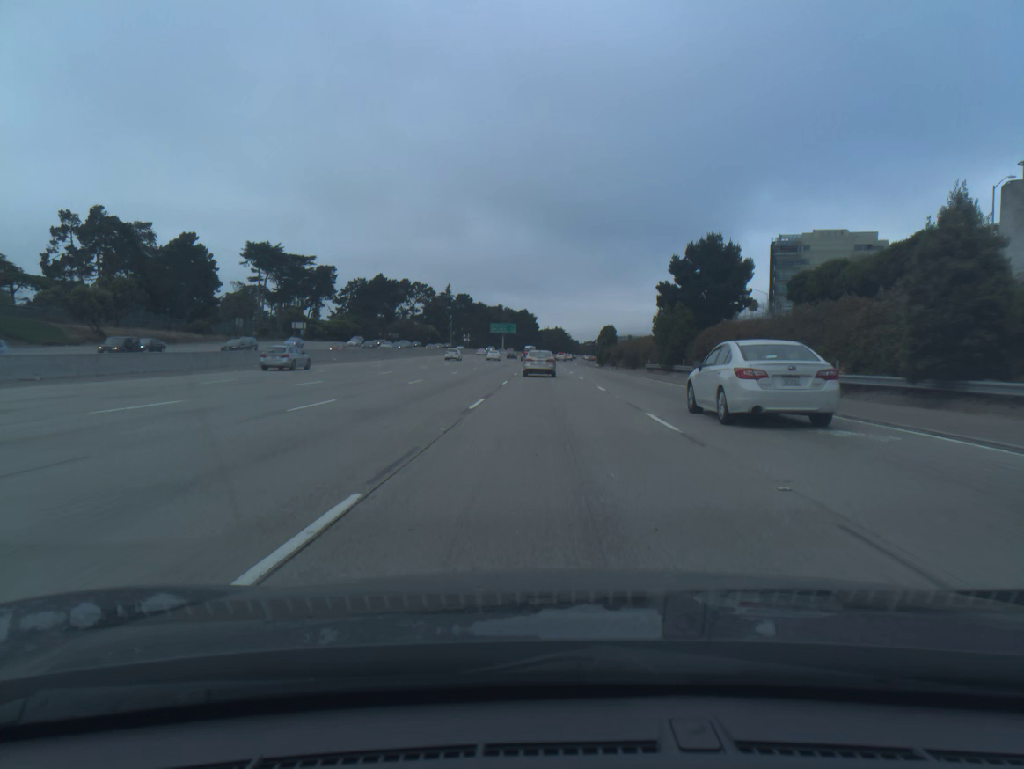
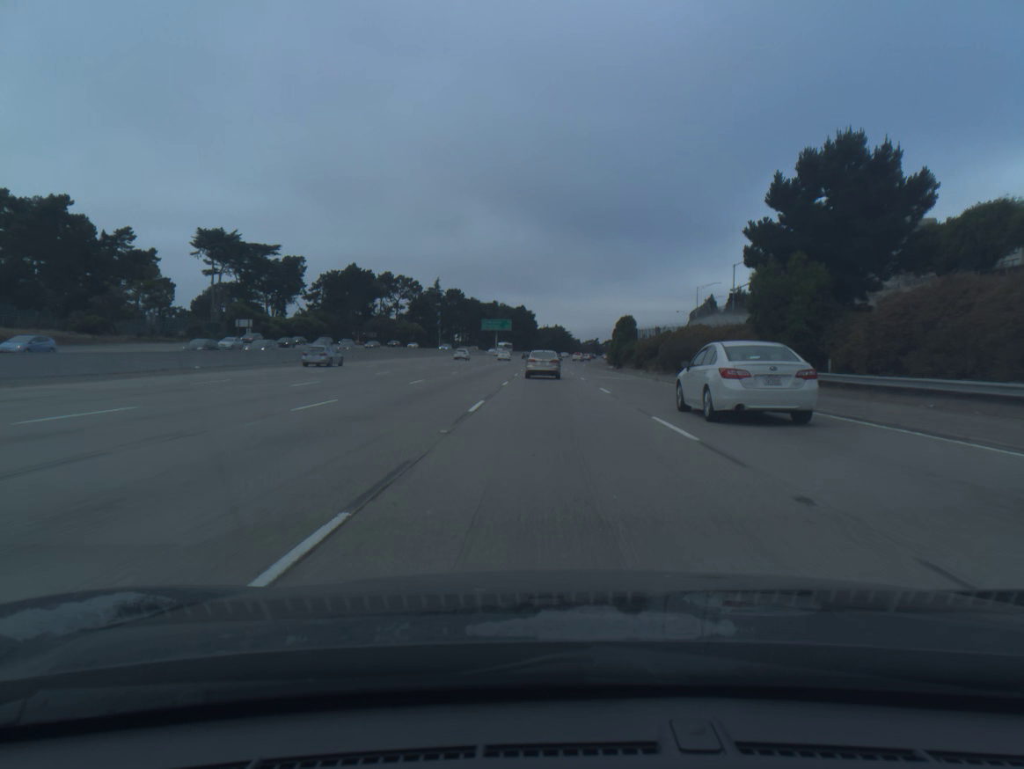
(-0.1, +29.4) m; 0°
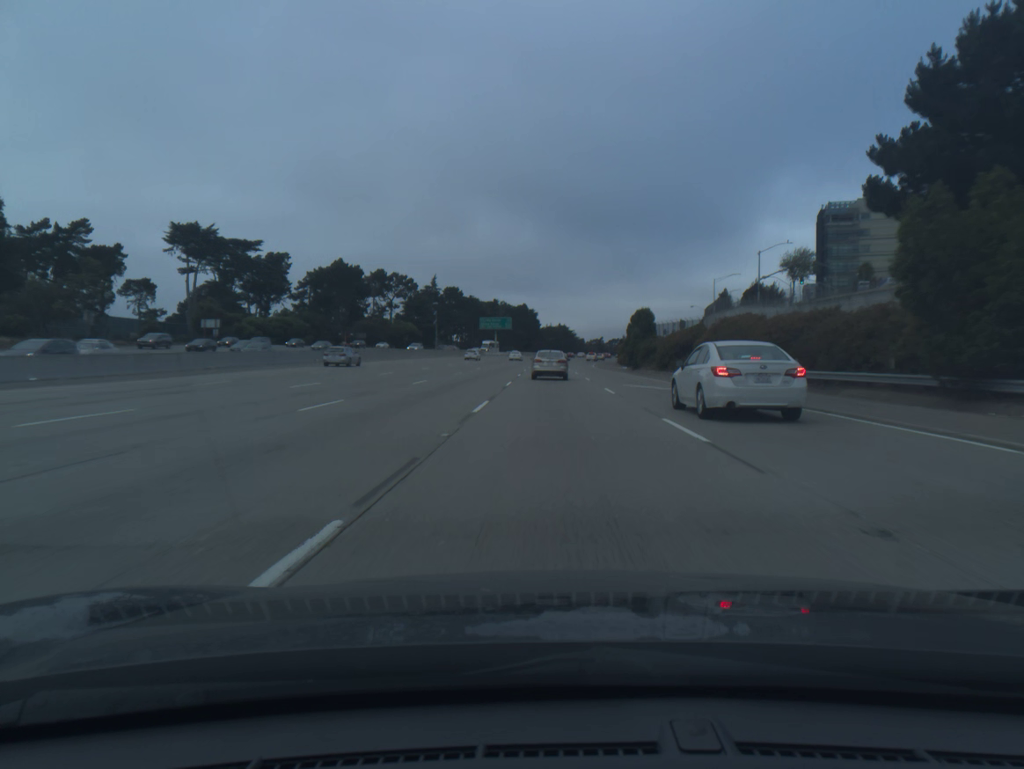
(0.0, +14.5) m; 0°
